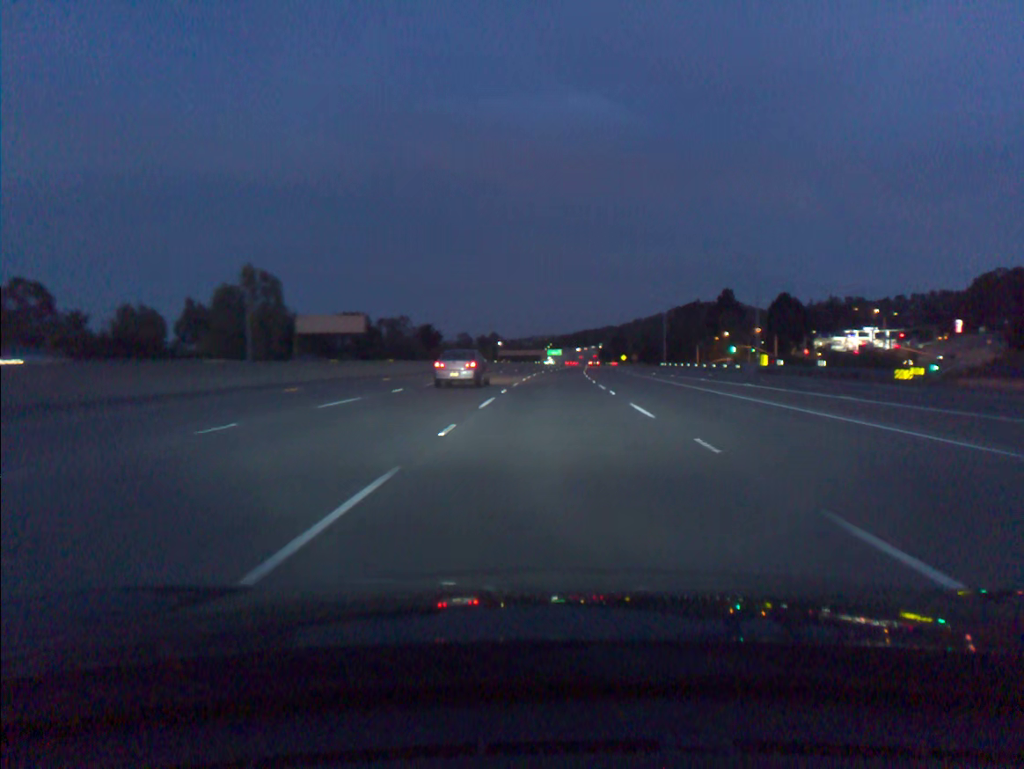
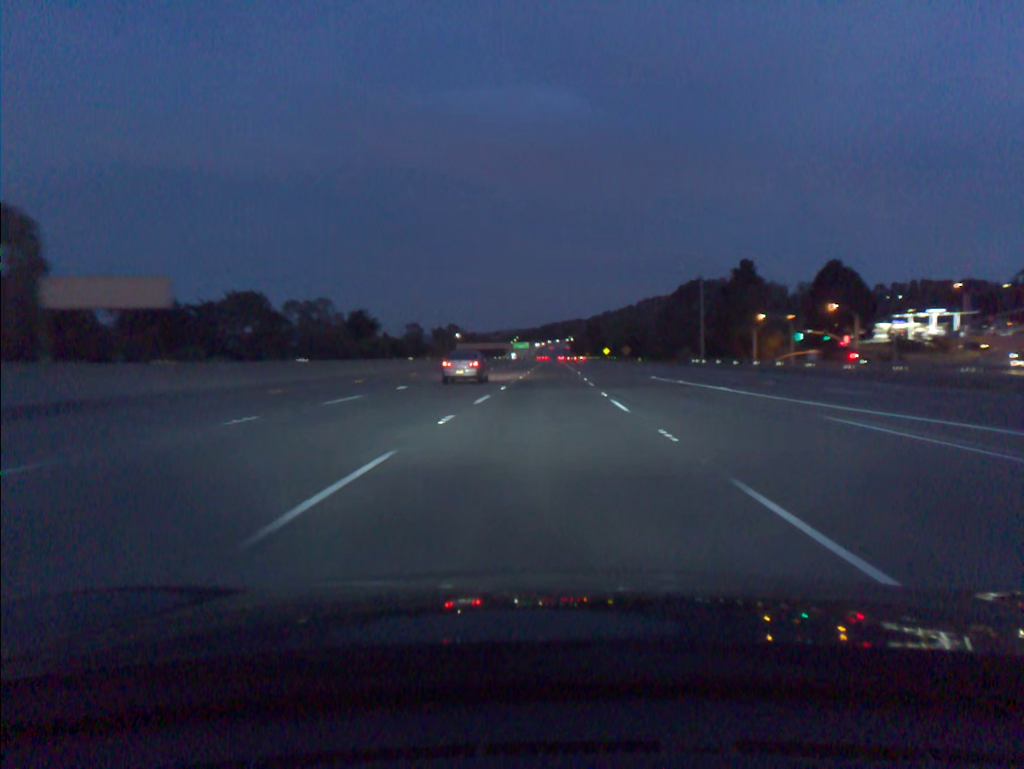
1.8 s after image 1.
(+1.4, +55.5) m; +3°
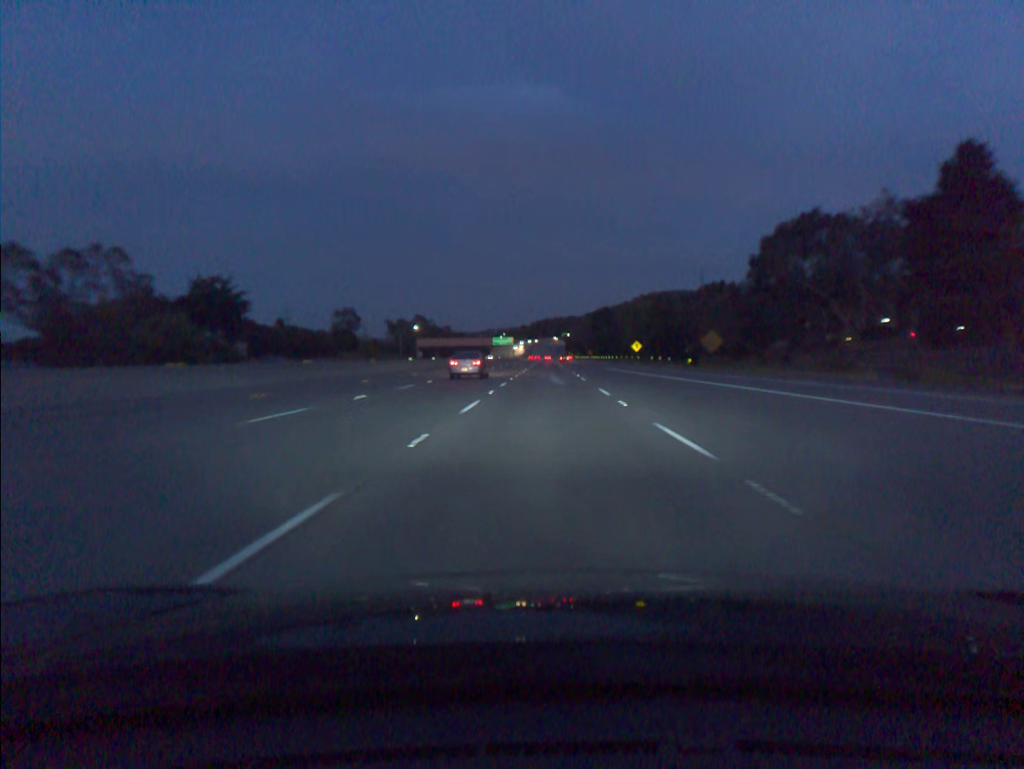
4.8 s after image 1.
(+1.3, +92.2) m; +1°
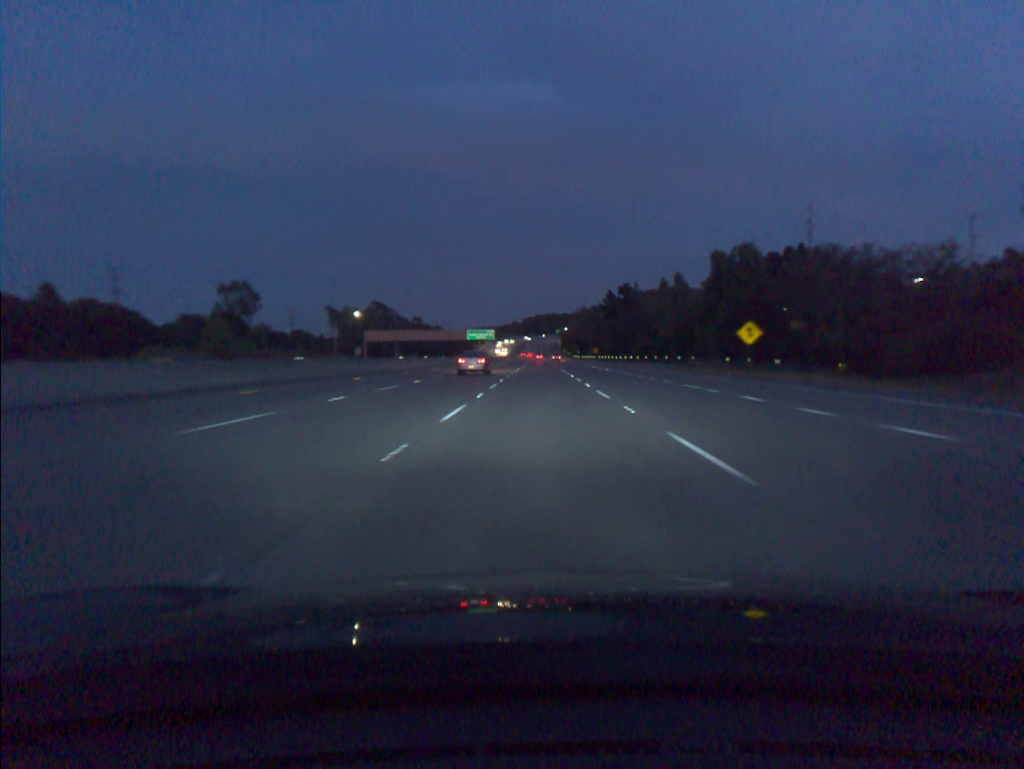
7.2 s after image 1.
(+0.2, +73.6) m; +1°
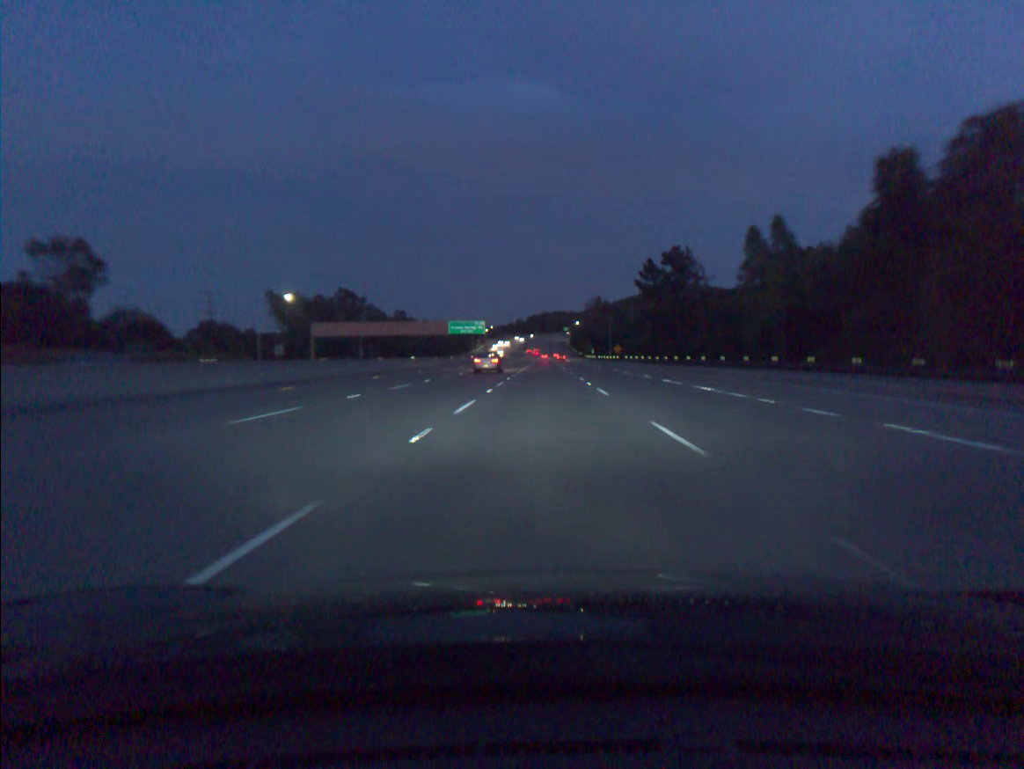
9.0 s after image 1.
(-0.1, +55.2) m; 0°
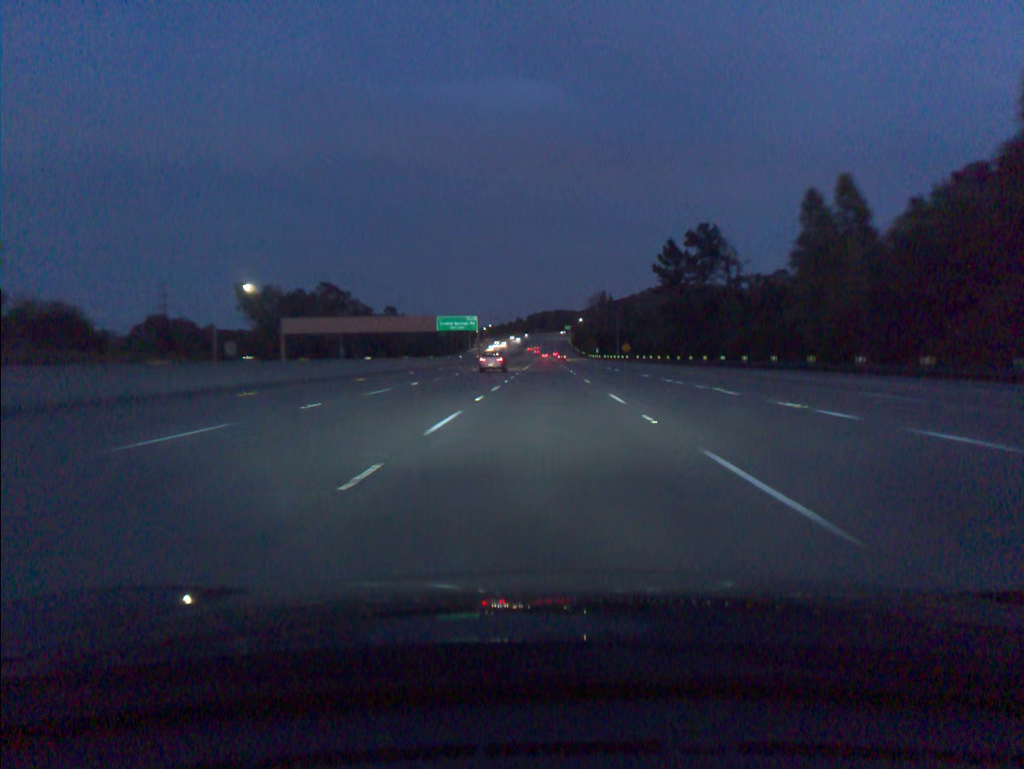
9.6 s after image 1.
(0.0, +18.4) m; 0°
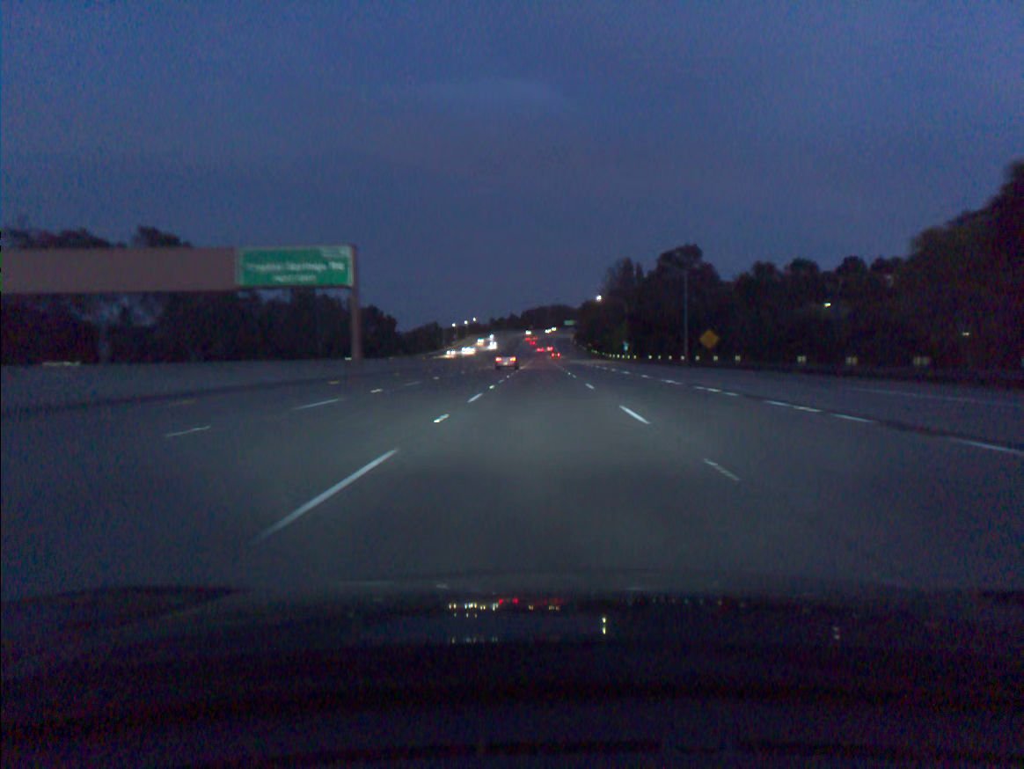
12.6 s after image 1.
(+0.4, +91.7) m; 0°
